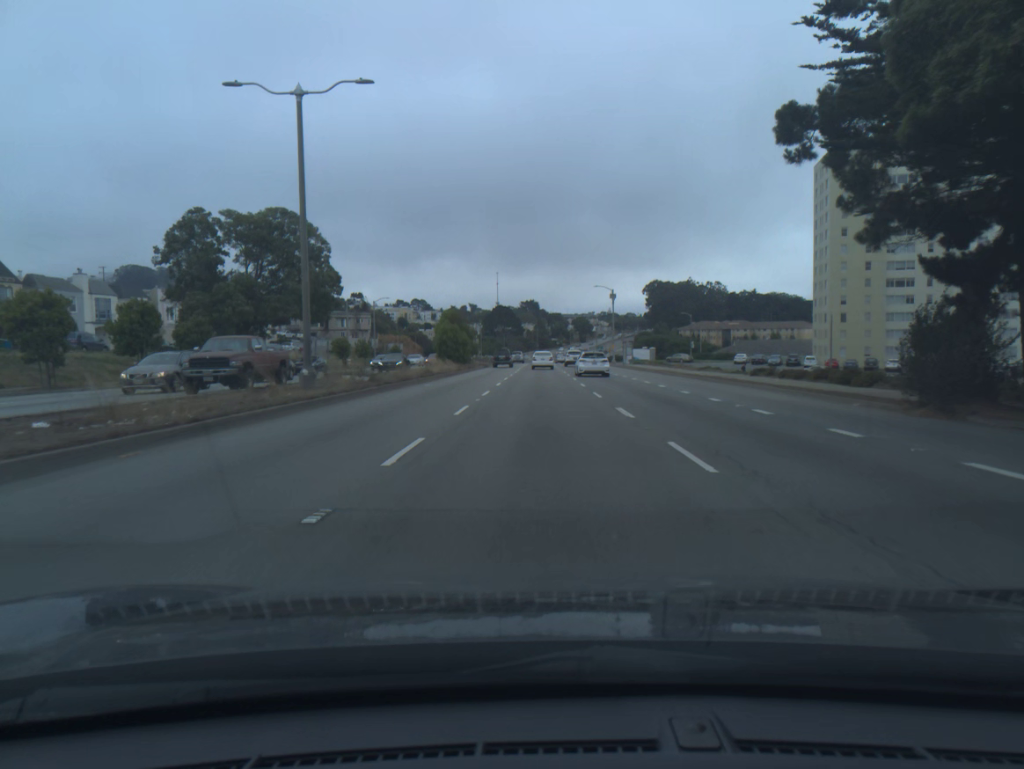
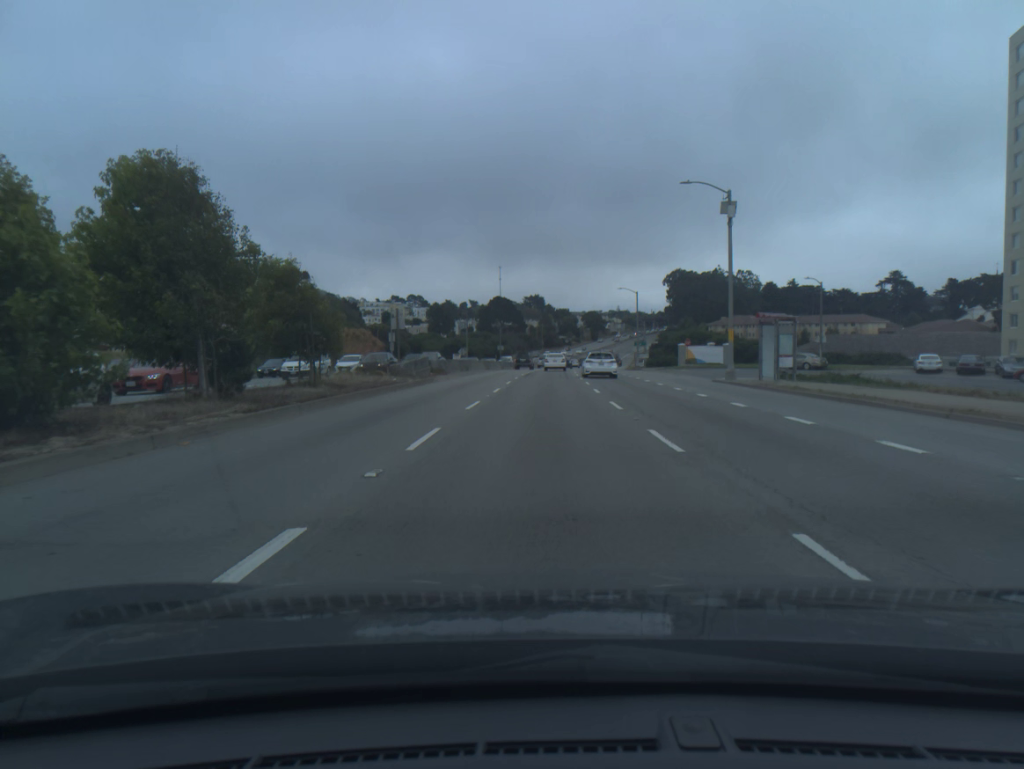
(-0.2, +57.3) m; 0°
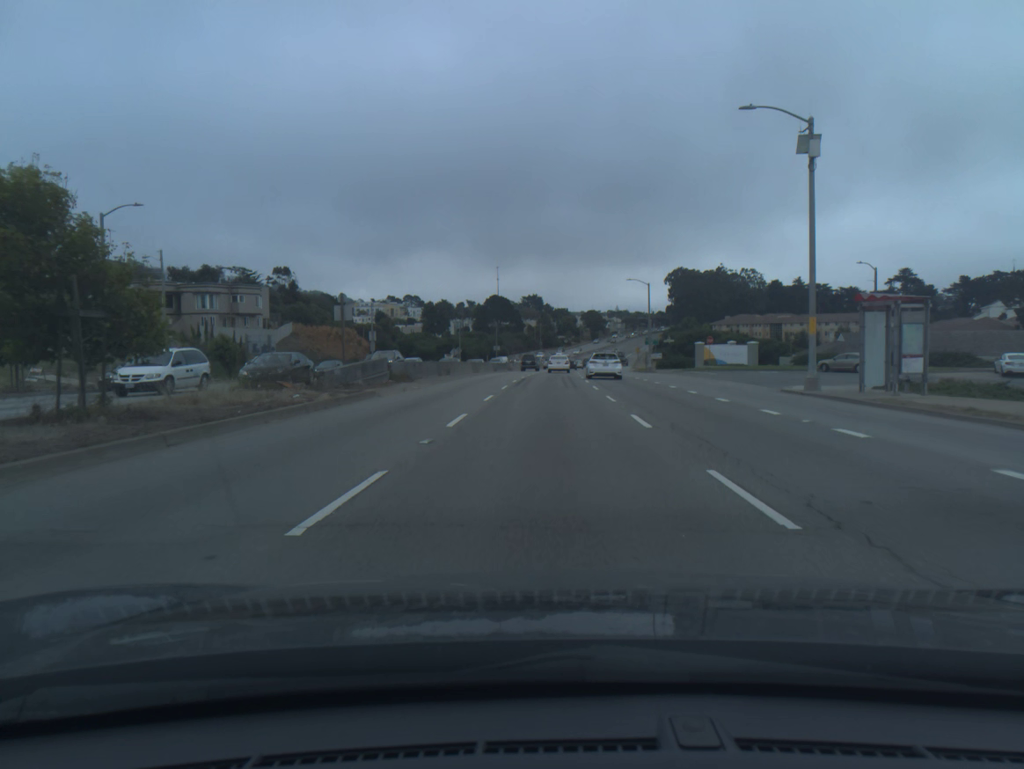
(0.0, +11.9) m; 0°
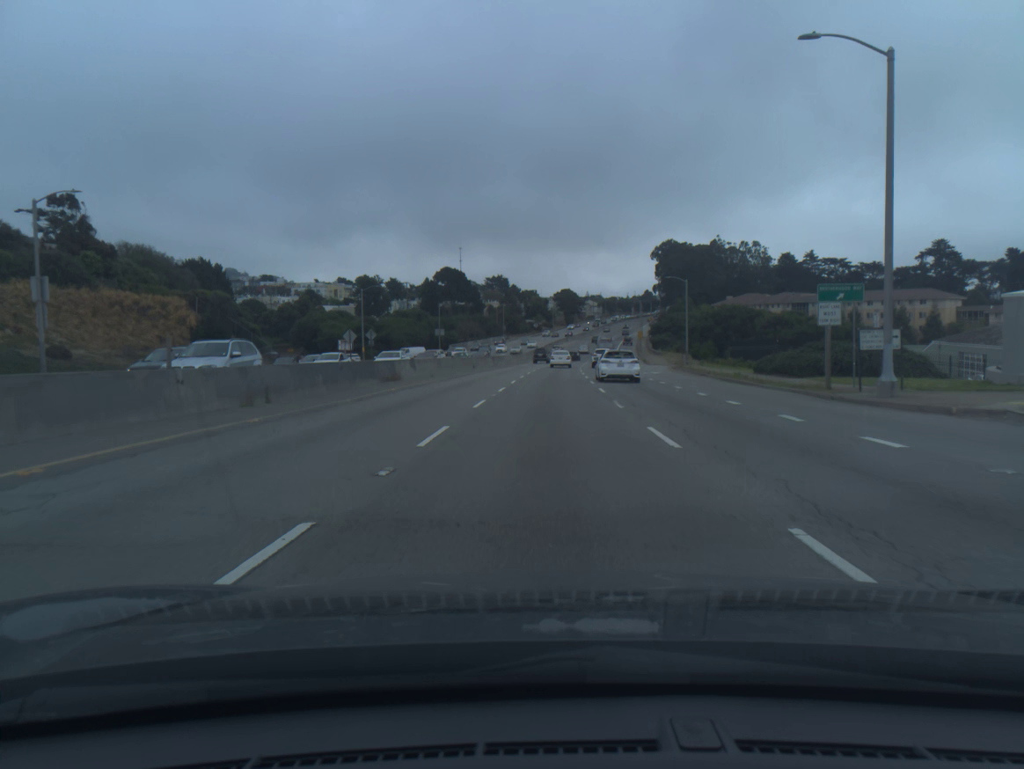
(+1.1, +61.7) m; +2°
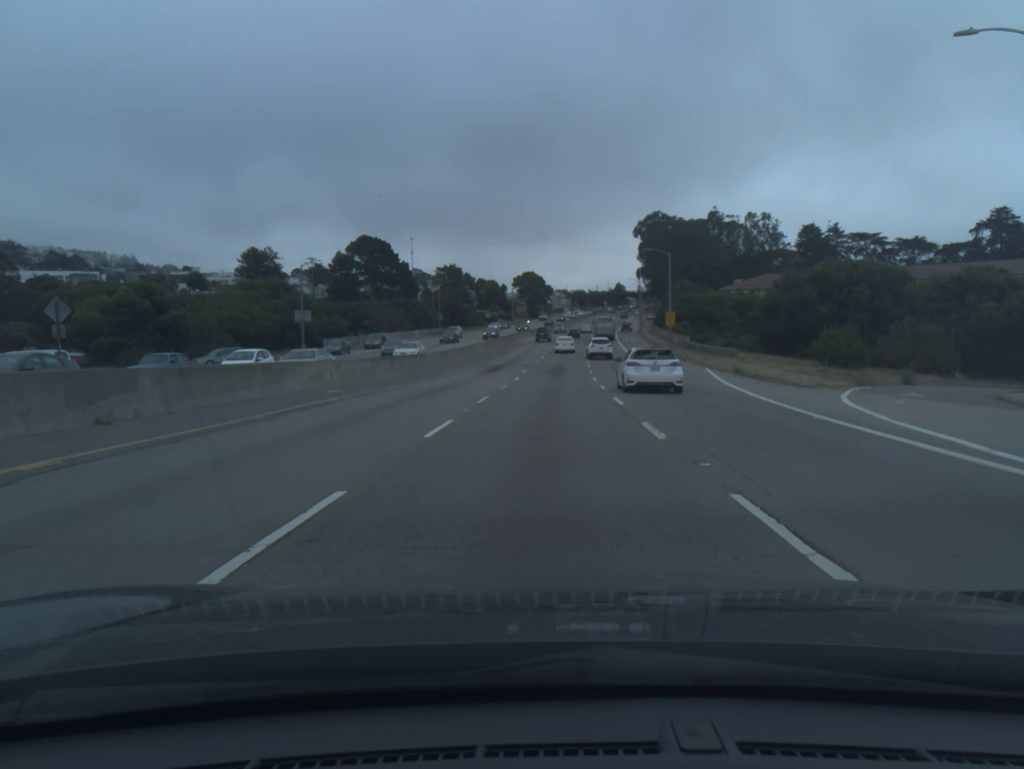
(+1.6, +65.7) m; +3°
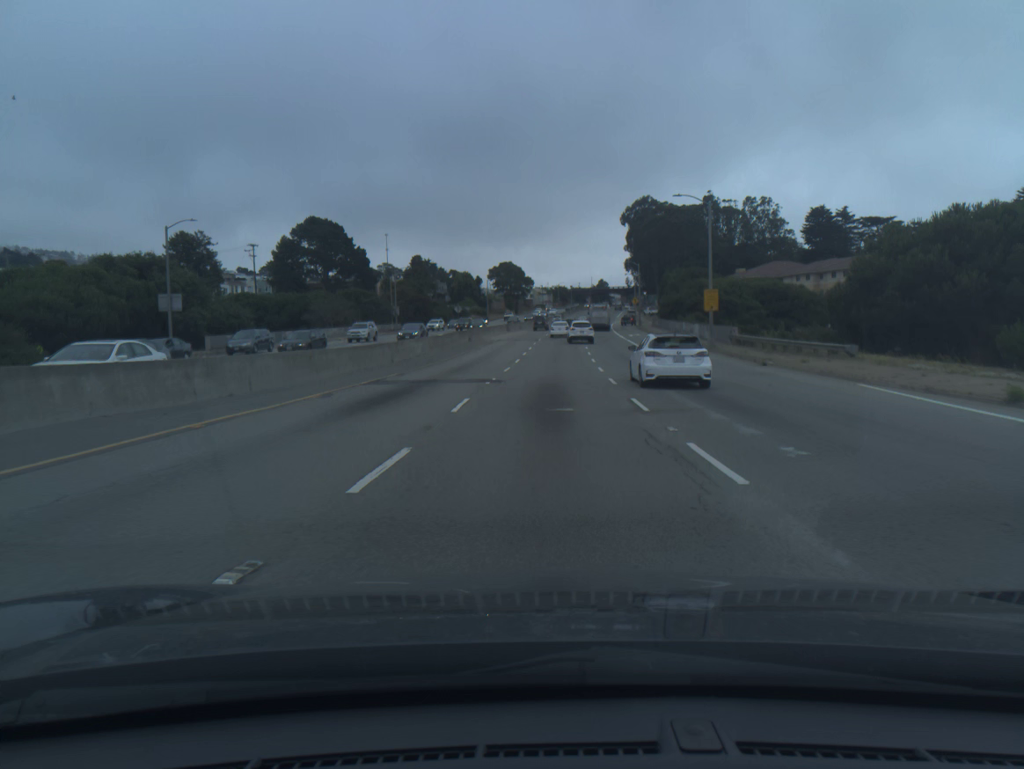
(+0.3, +26.4) m; +1°
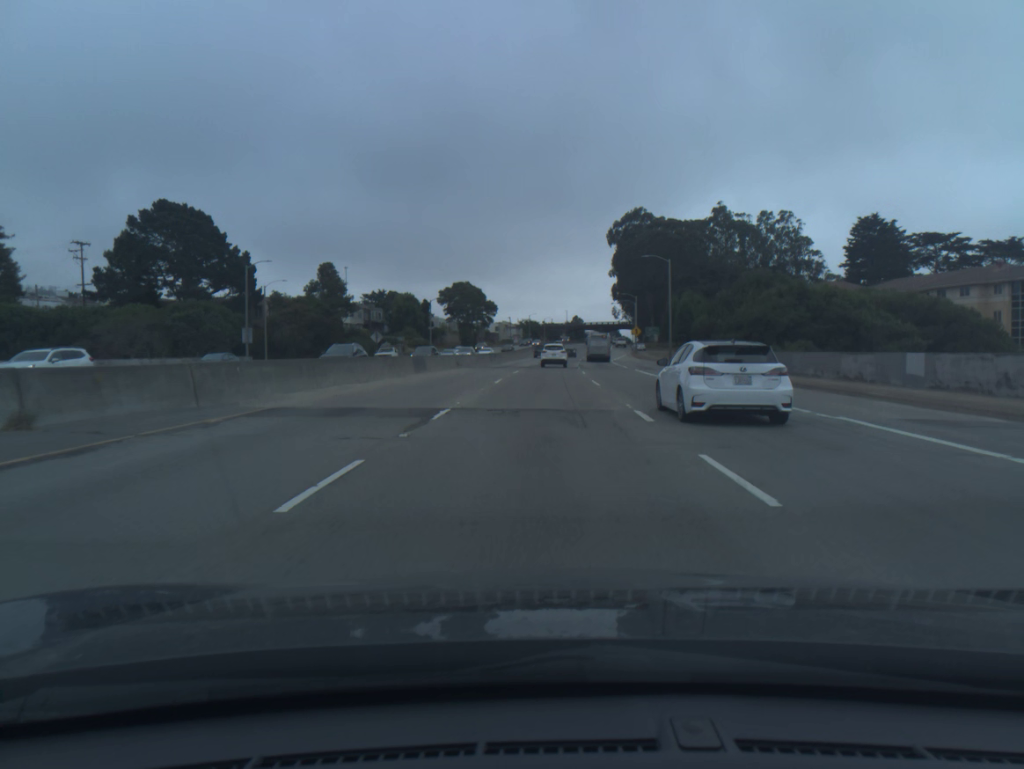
(+1.1, +52.5) m; +2°
